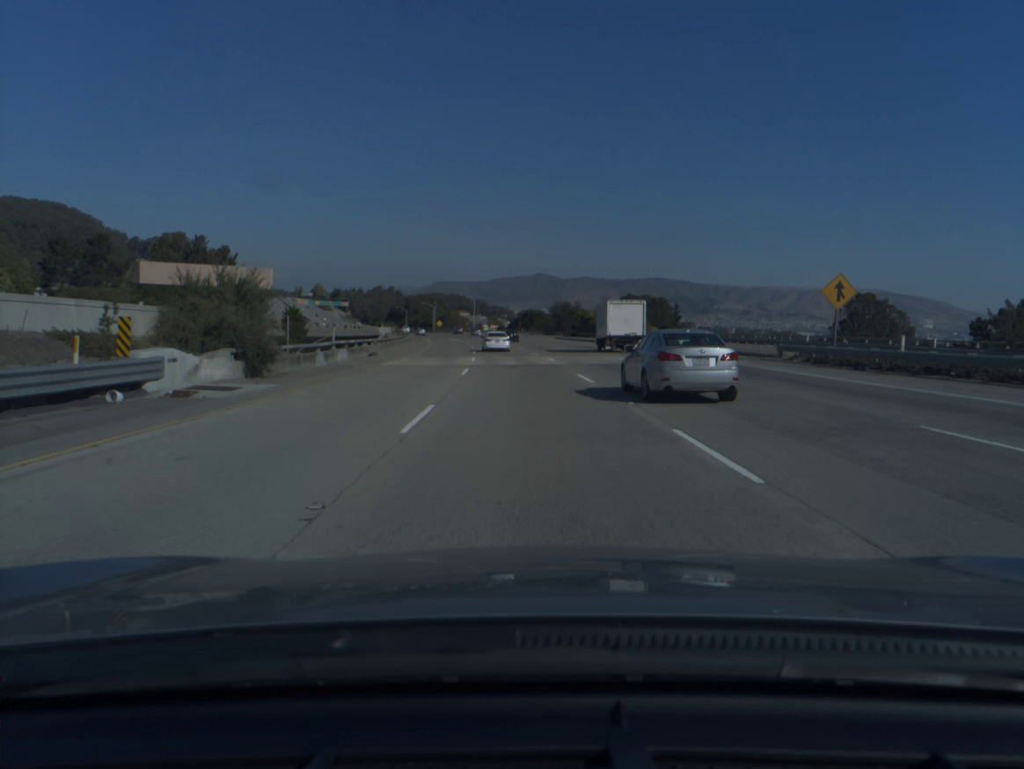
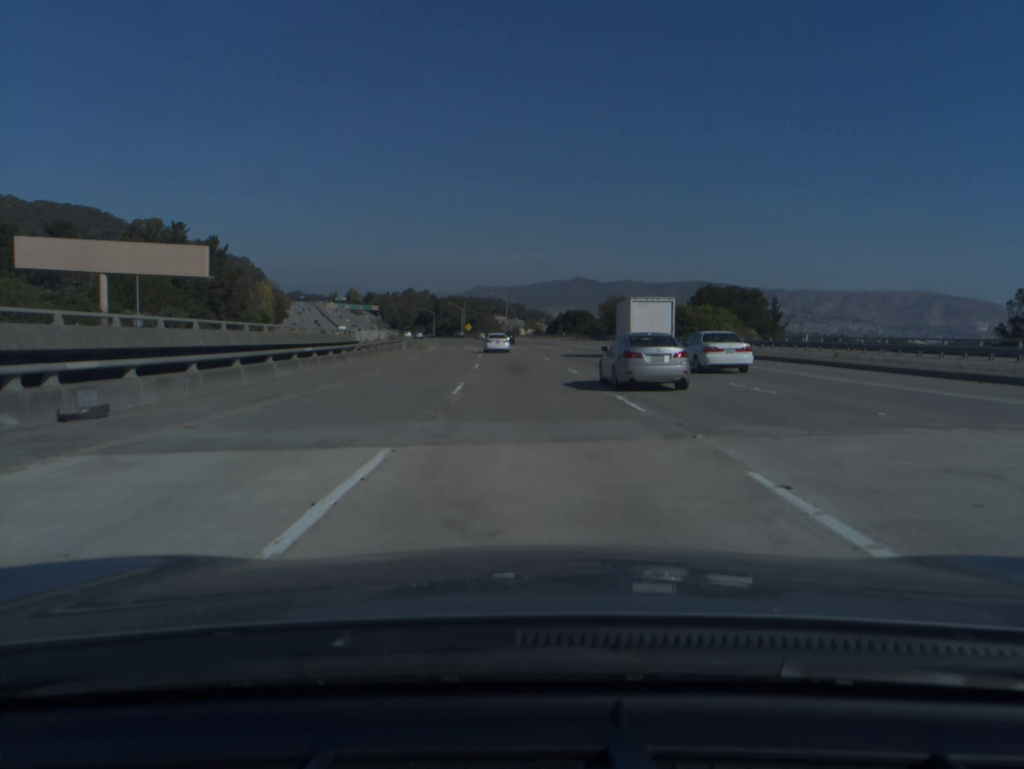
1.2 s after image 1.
(-0.8, +32.1) m; -3°
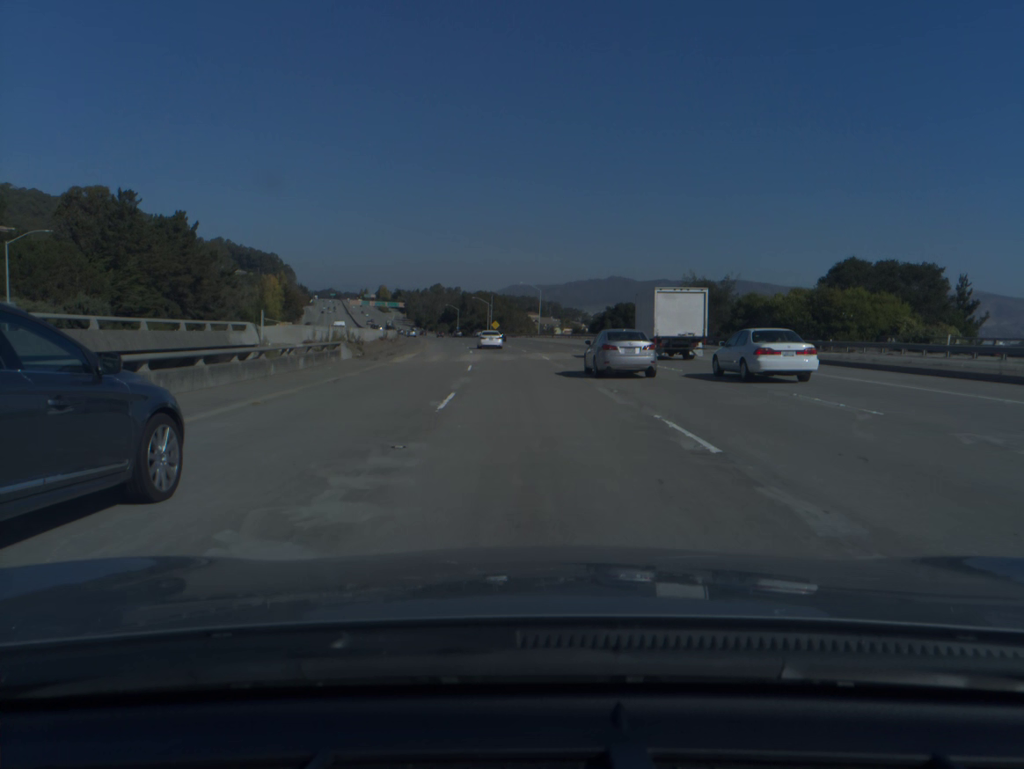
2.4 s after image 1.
(-0.7, +32.7) m; -3°
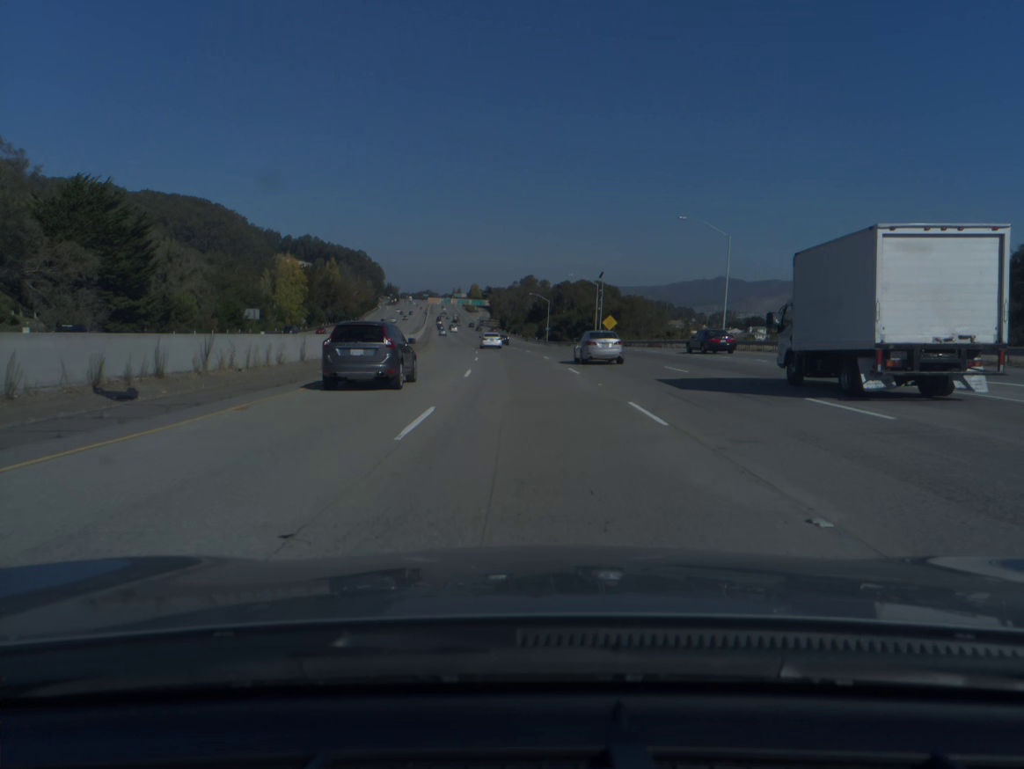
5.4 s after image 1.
(-5.4, +84.2) m; -7°
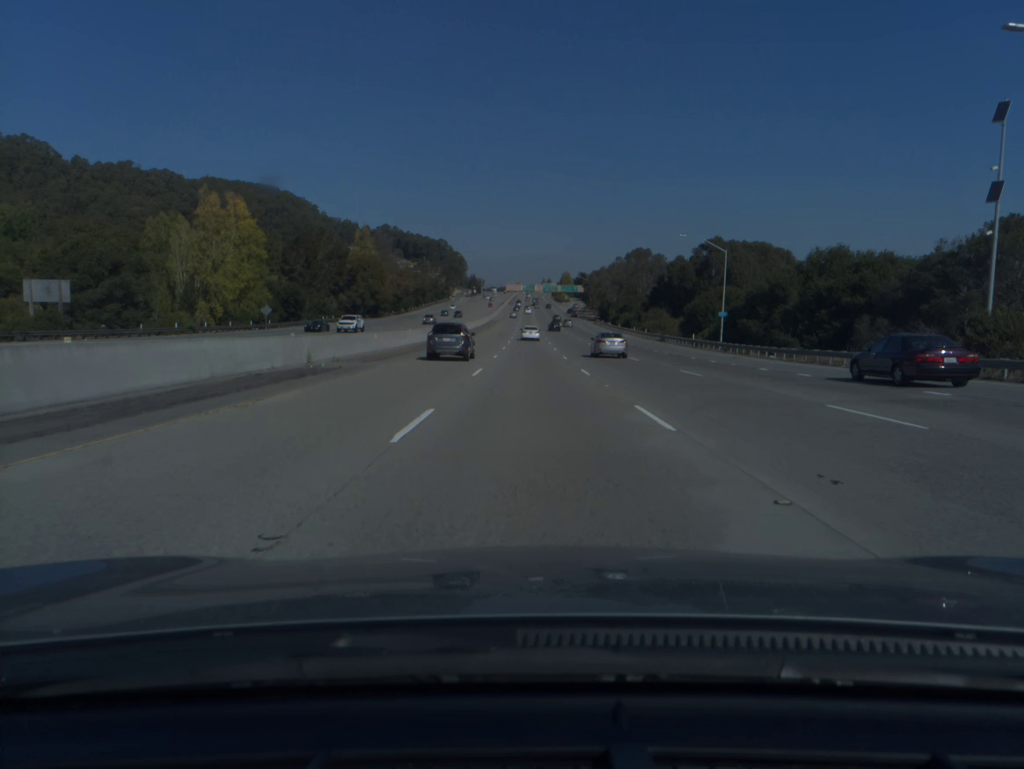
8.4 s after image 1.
(-5.1, +87.8) m; -7°
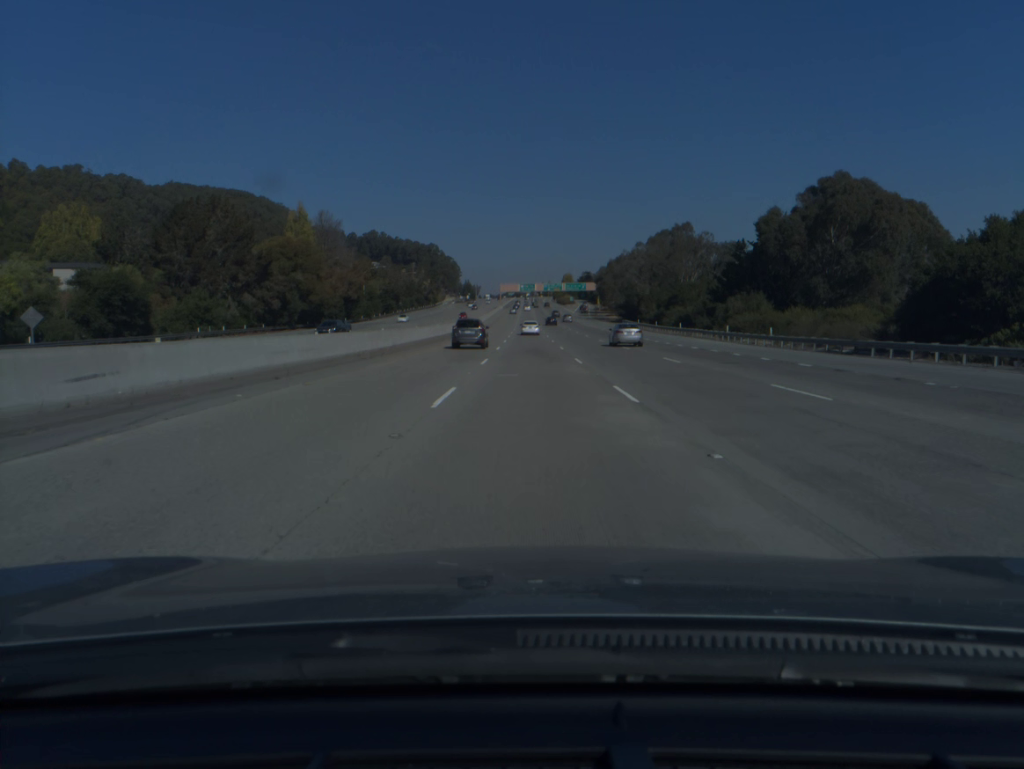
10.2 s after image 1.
(-0.3, +54.6) m; 0°
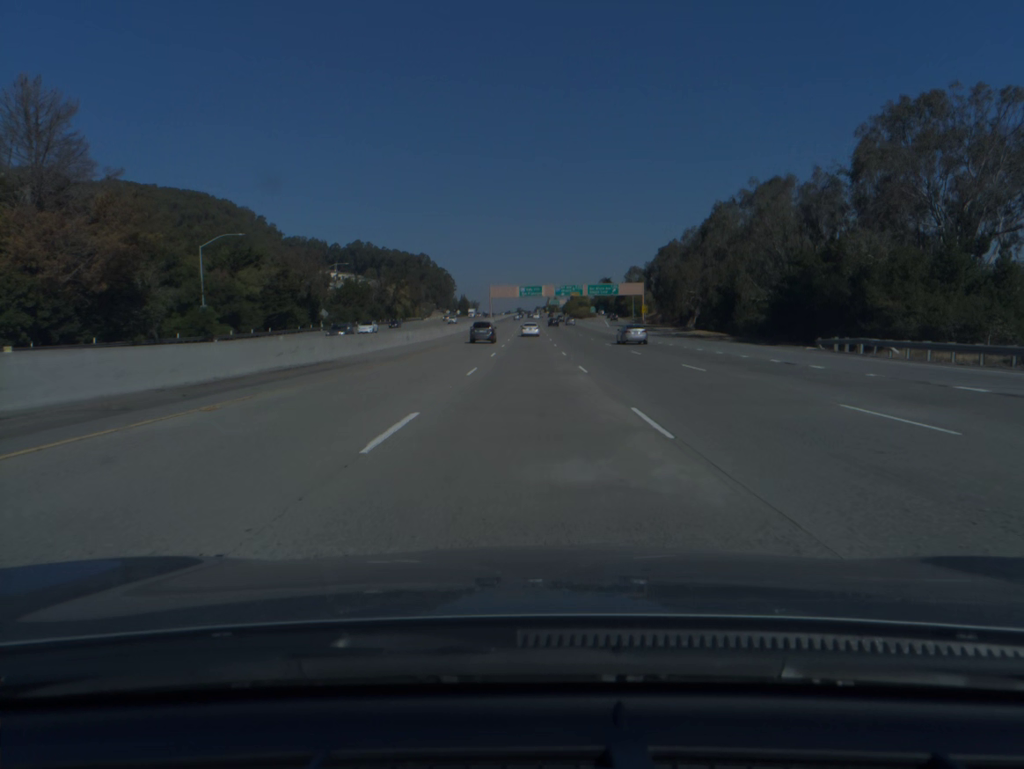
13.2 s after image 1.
(-0.2, +92.3) m; 0°
